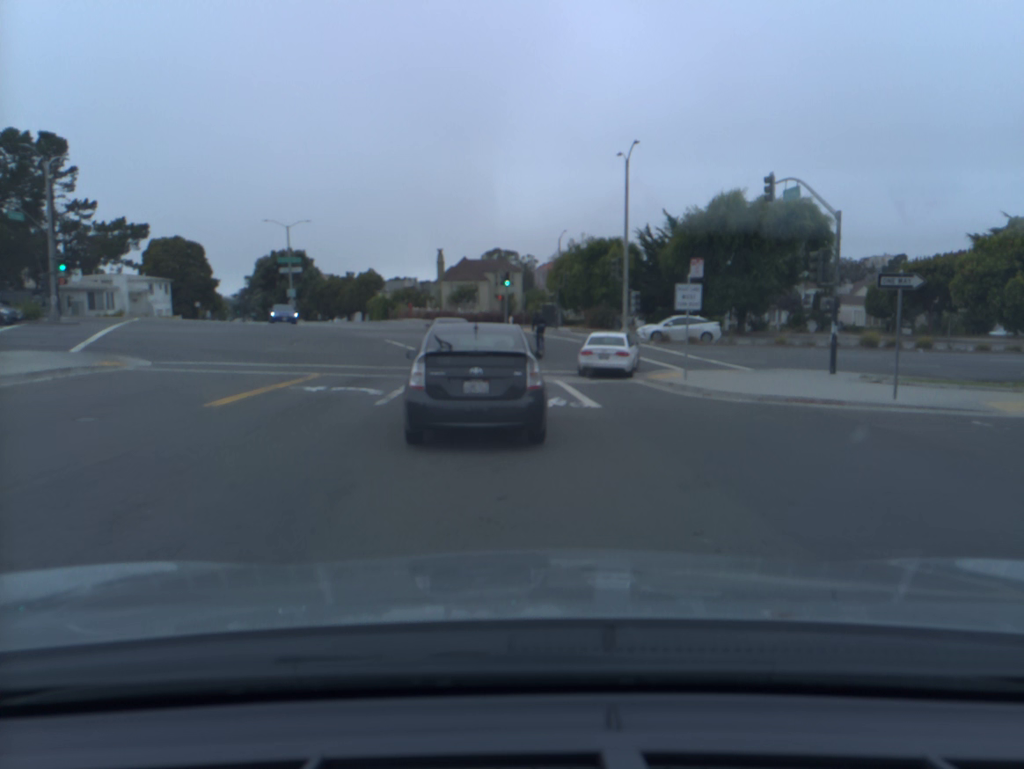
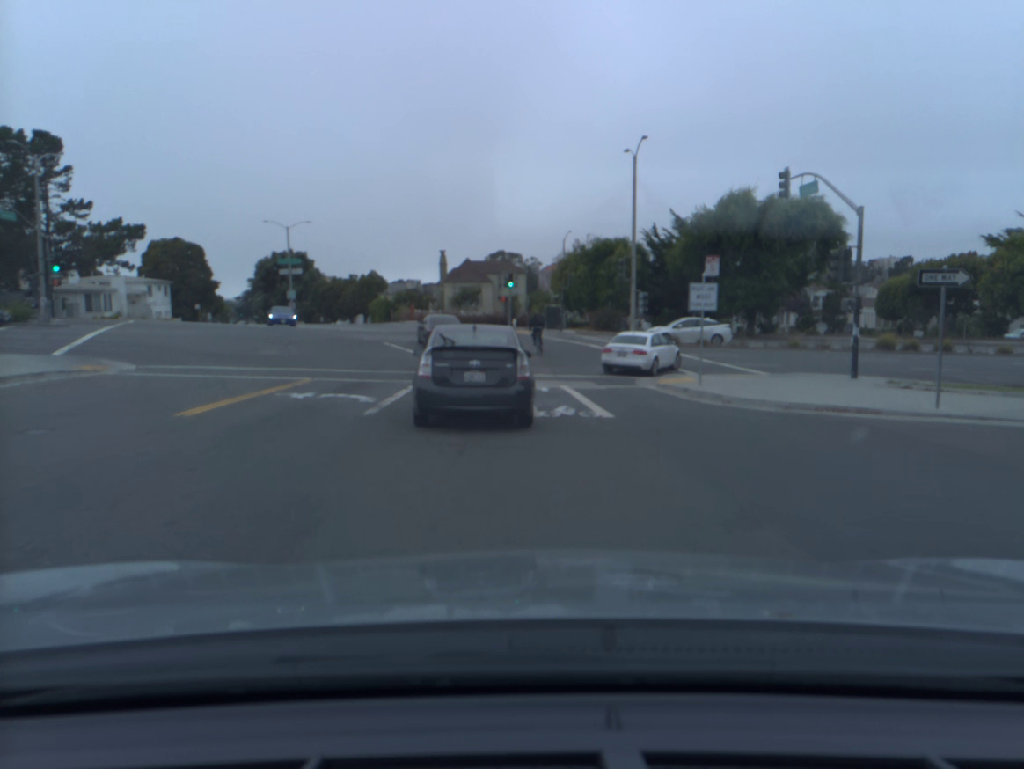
(0.0, +1.3) m; 0°
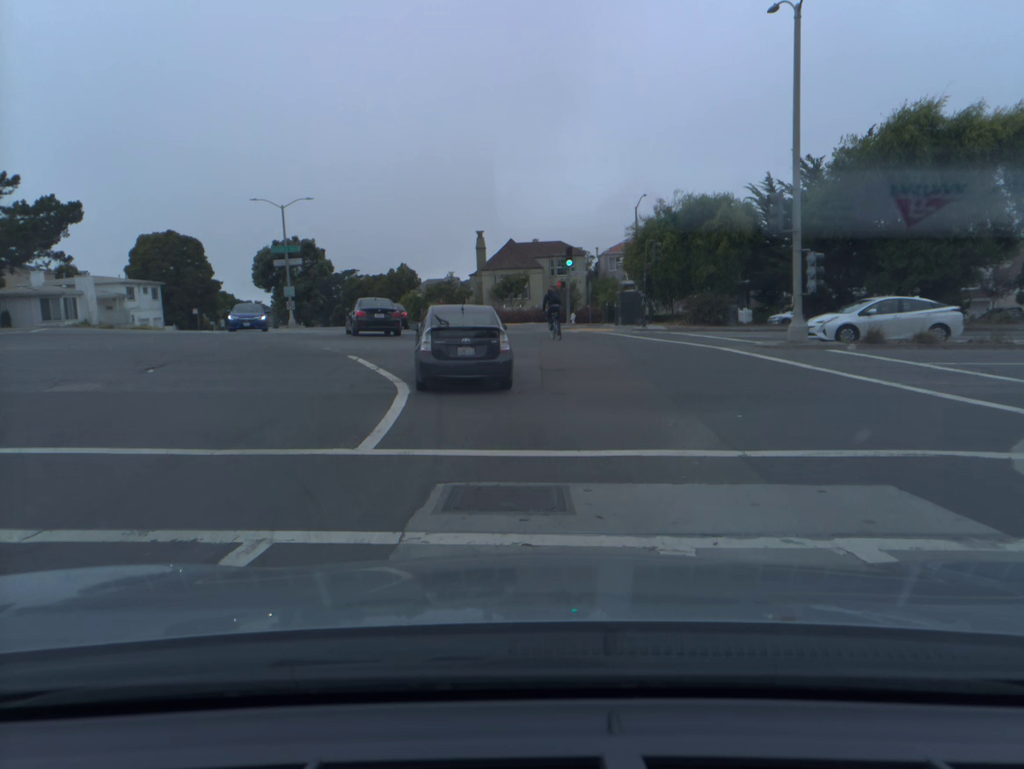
(-0.6, +16.4) m; -3°
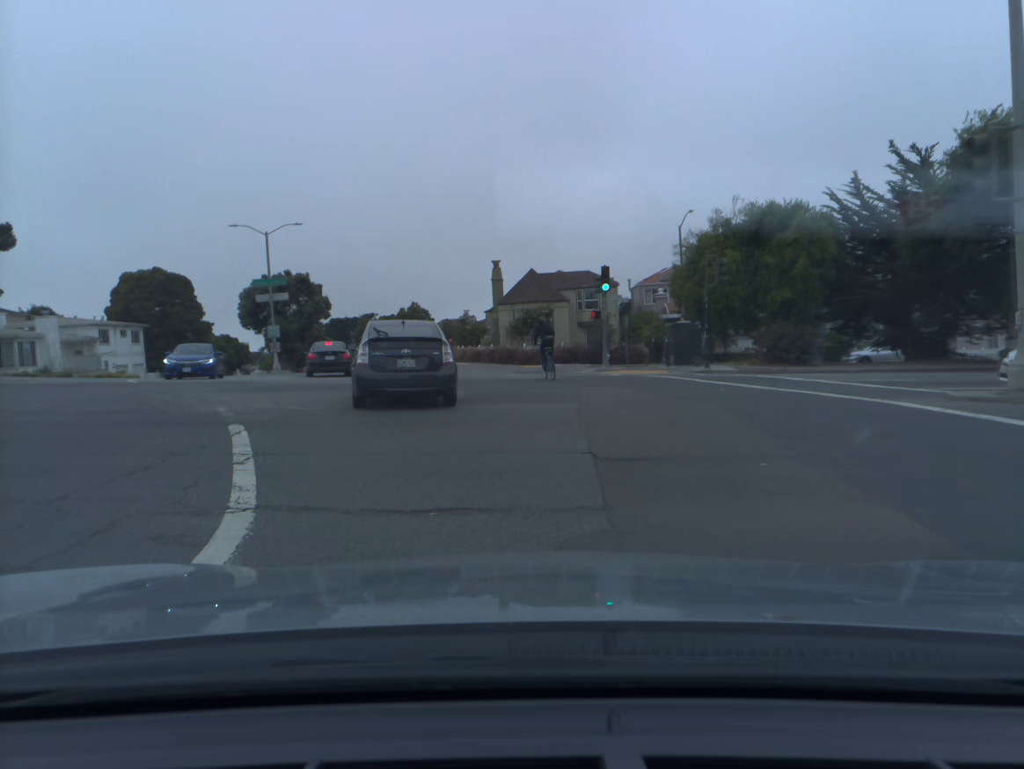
(0.0, +9.2) m; -2°
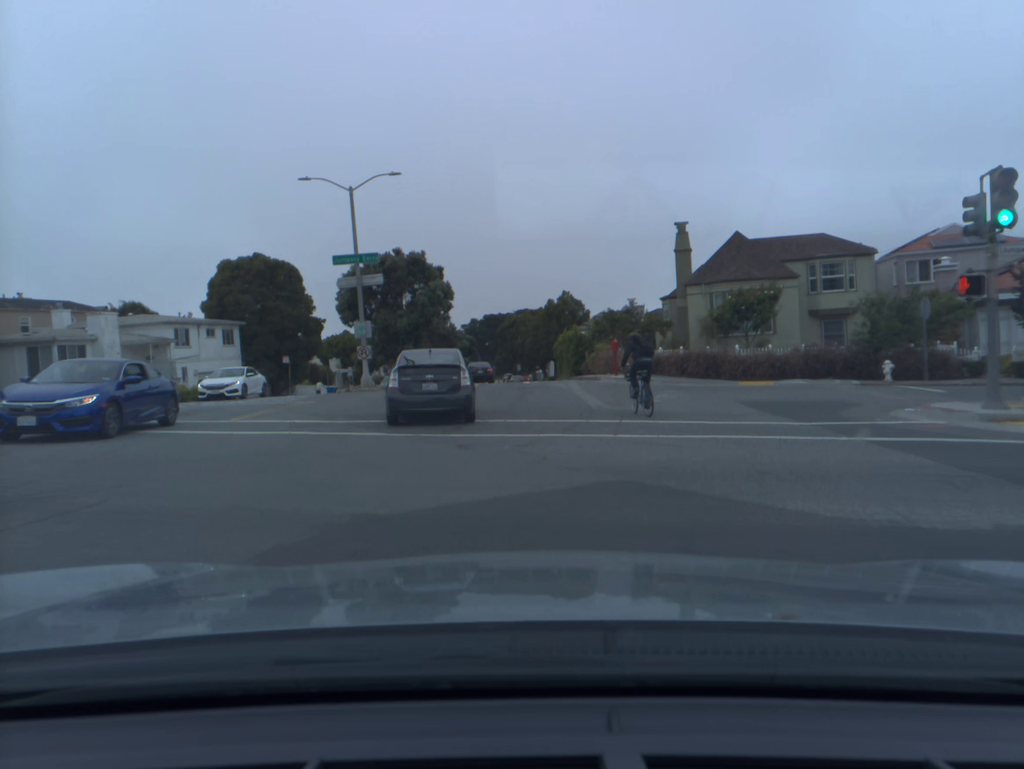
(-1.6, +17.9) m; -11°
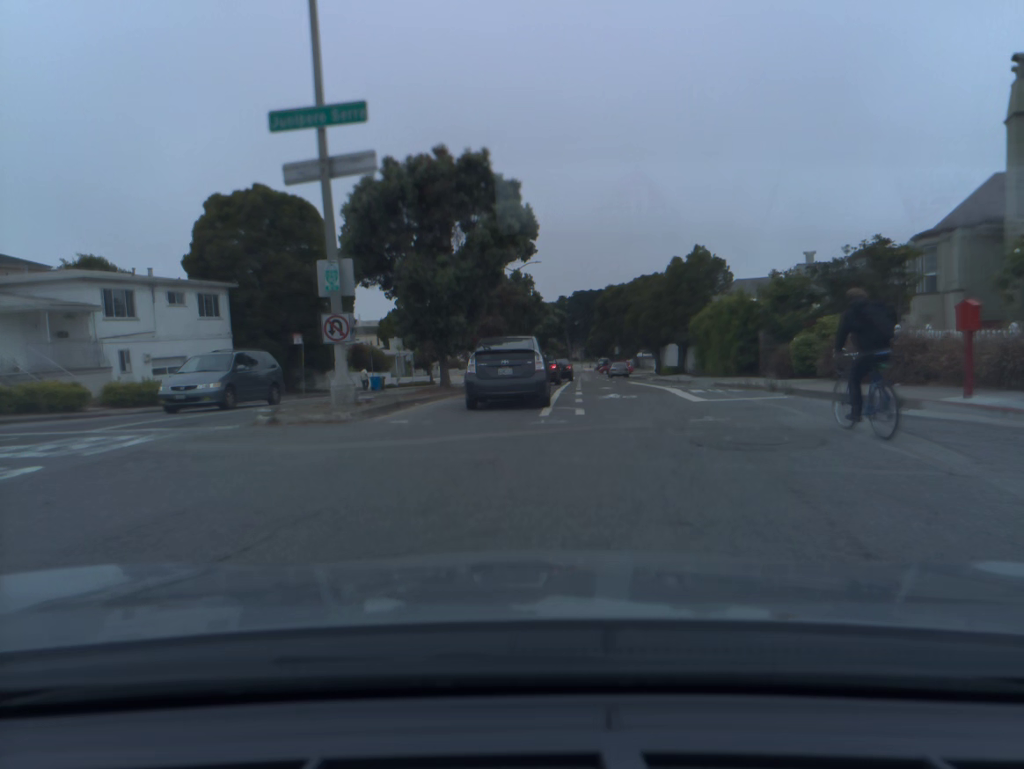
(-1.4, +19.9) m; -6°
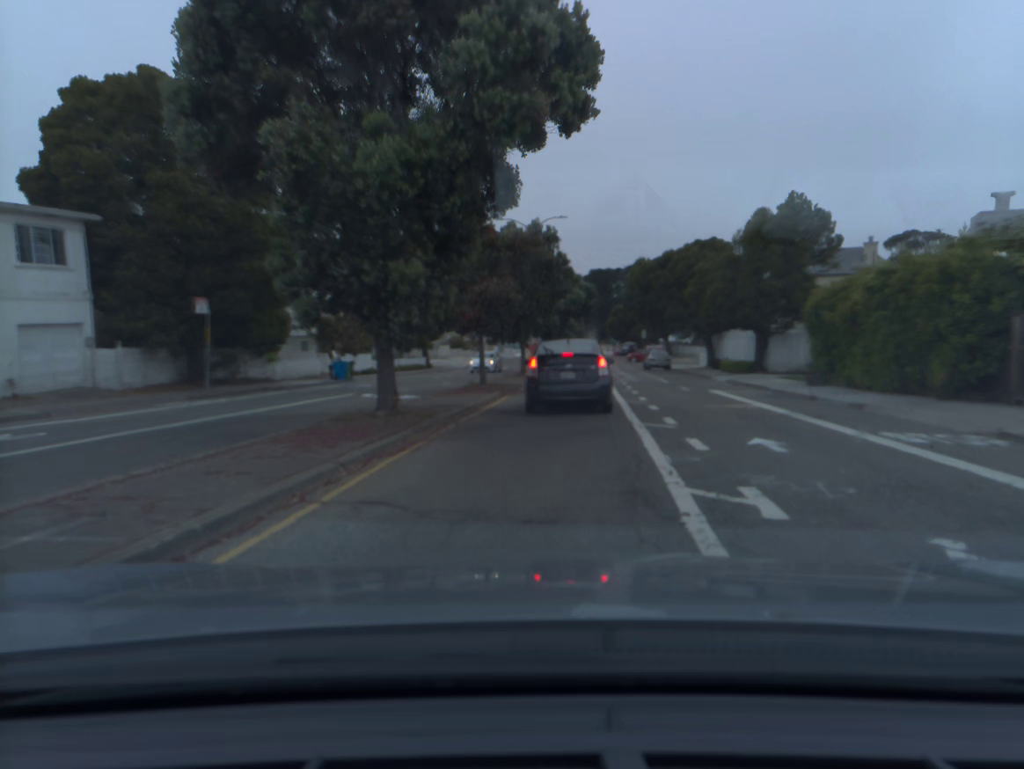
(-0.3, +15.4) m; 0°
